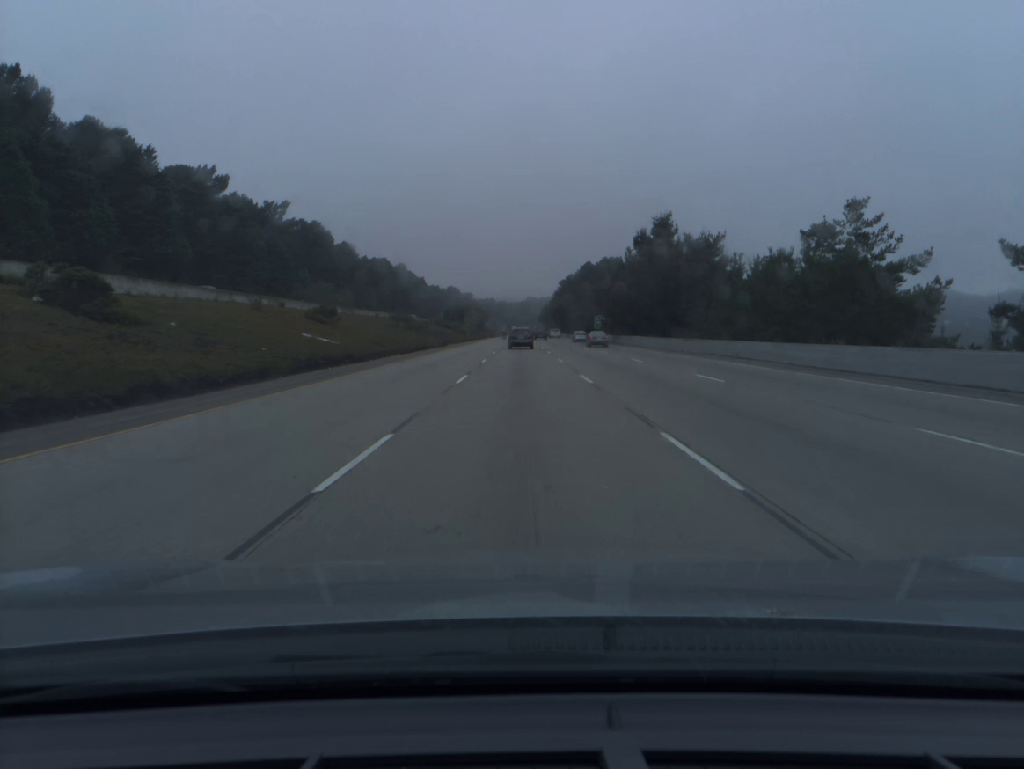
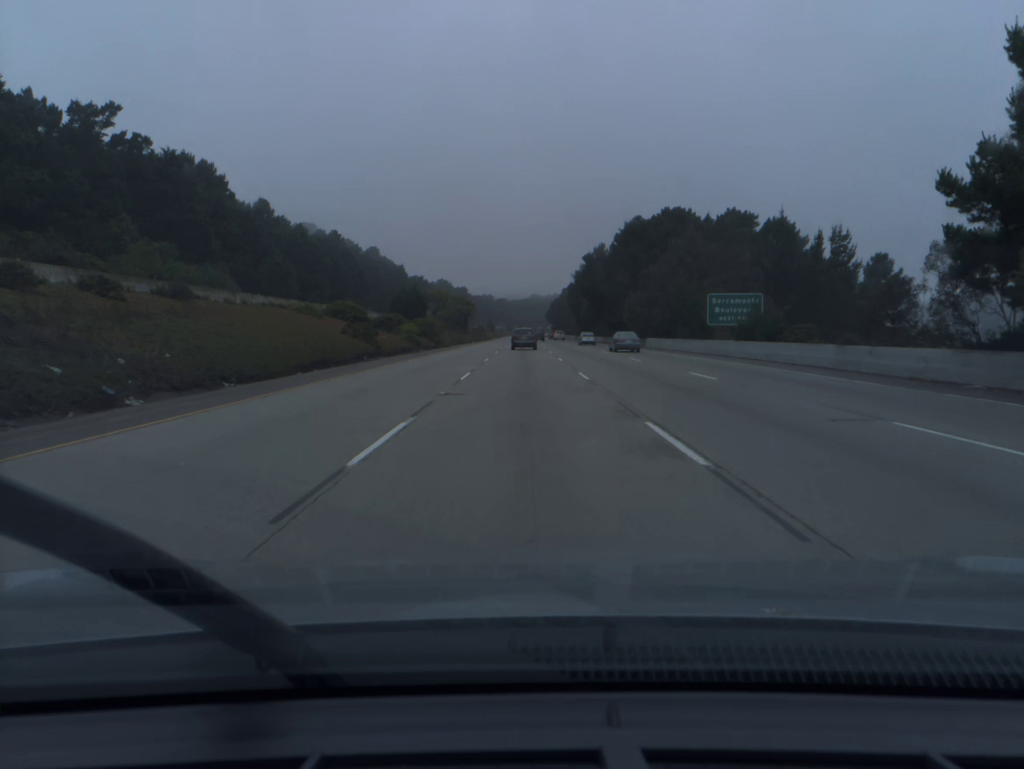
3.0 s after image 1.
(-0.1, +86.3) m; 0°
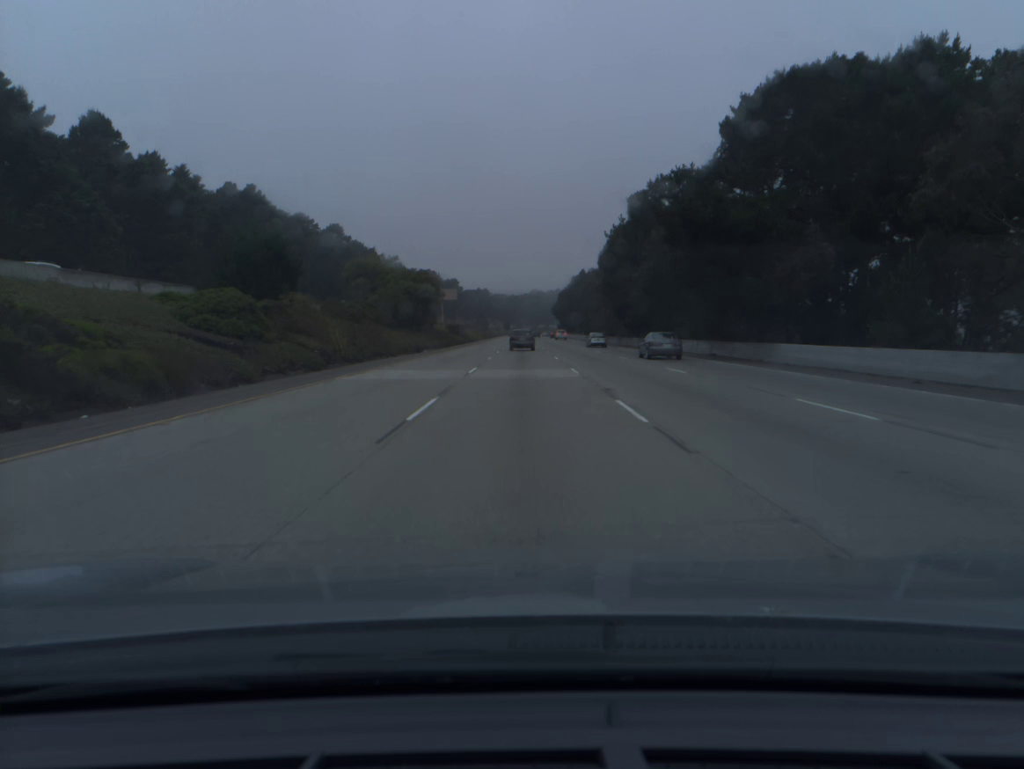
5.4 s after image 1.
(+0.1, +68.8) m; 0°
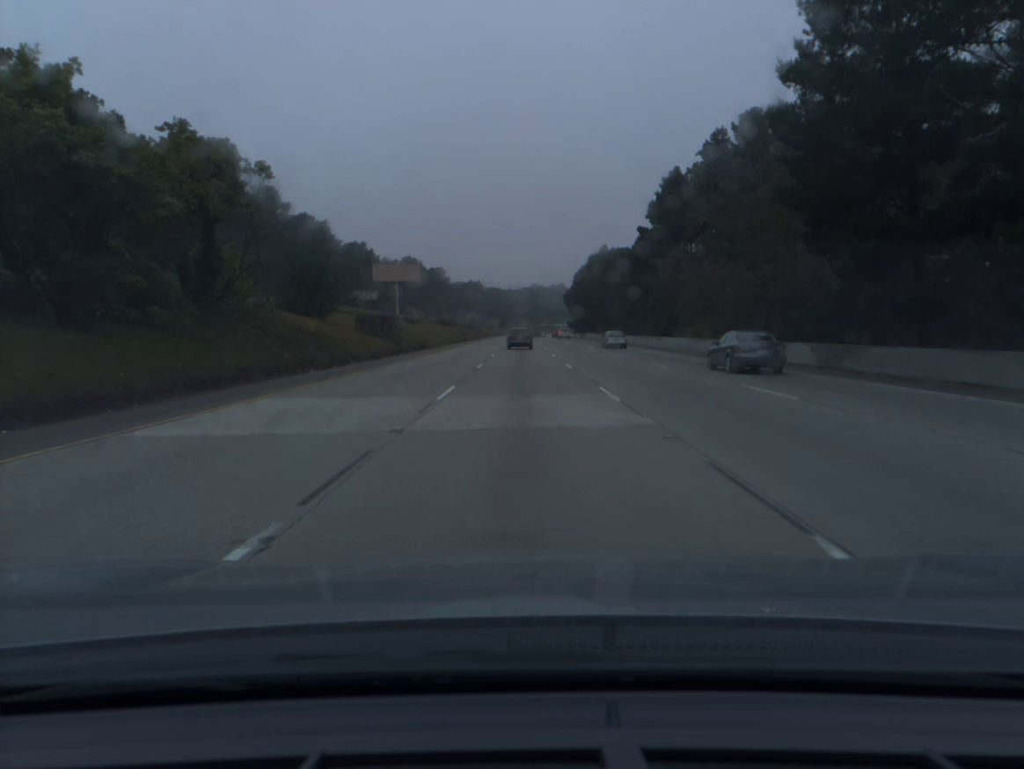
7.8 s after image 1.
(0.0, +69.2) m; 0°
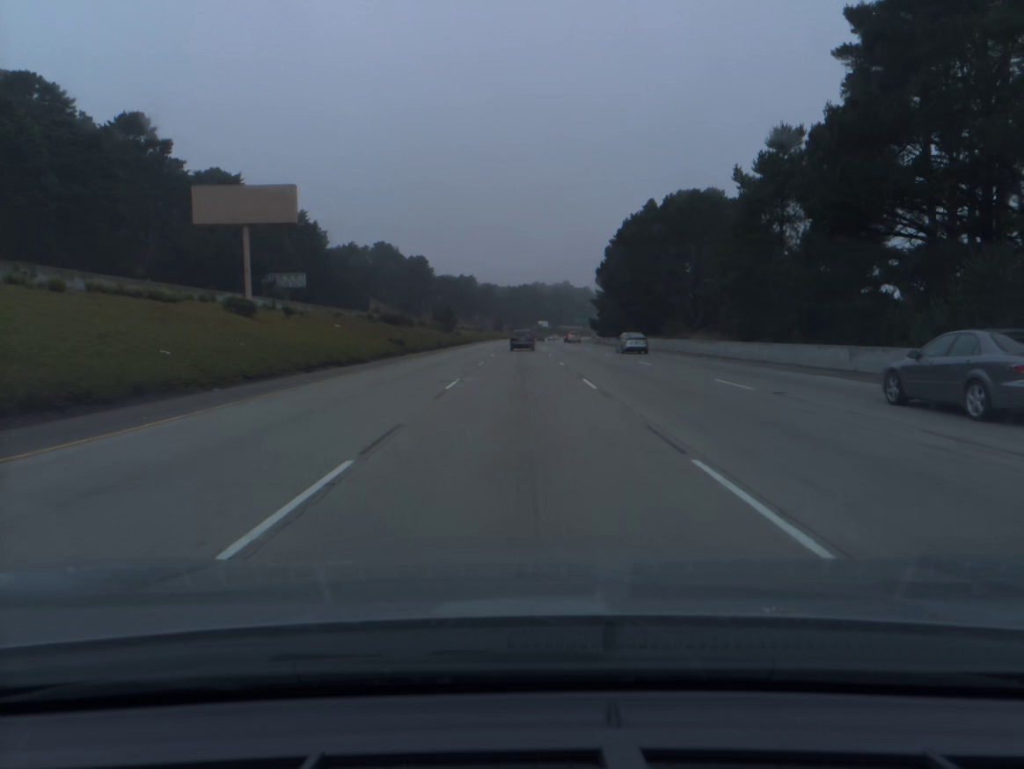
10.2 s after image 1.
(-0.1, +69.8) m; 0°
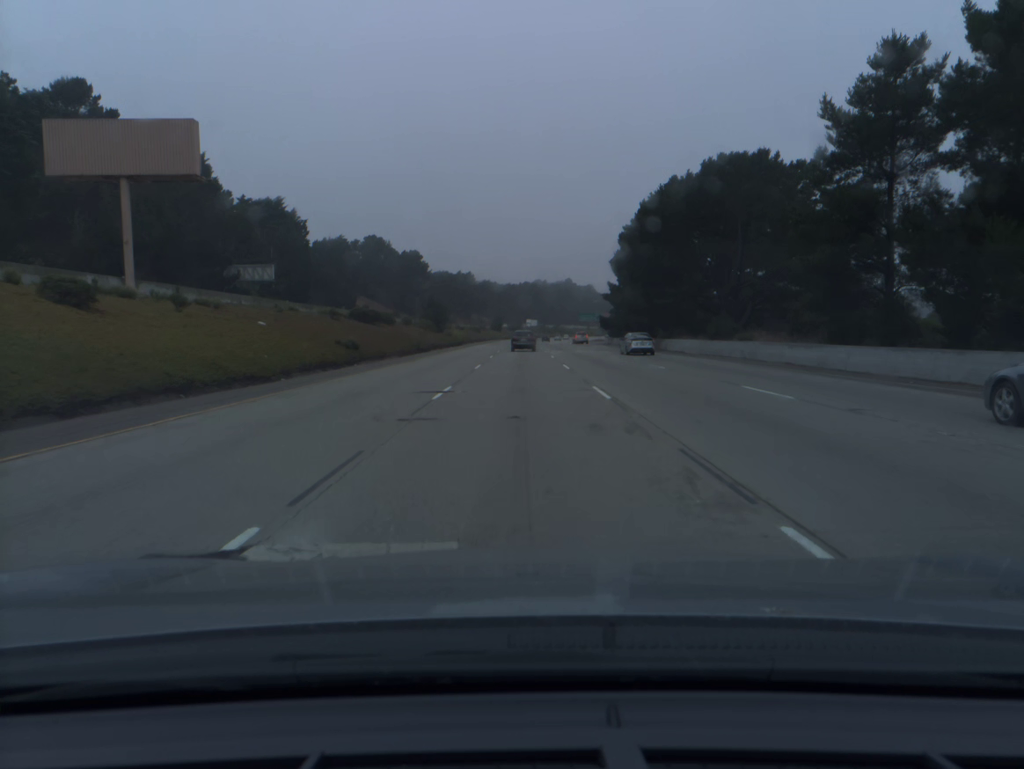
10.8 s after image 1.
(0.0, +17.5) m; 0°
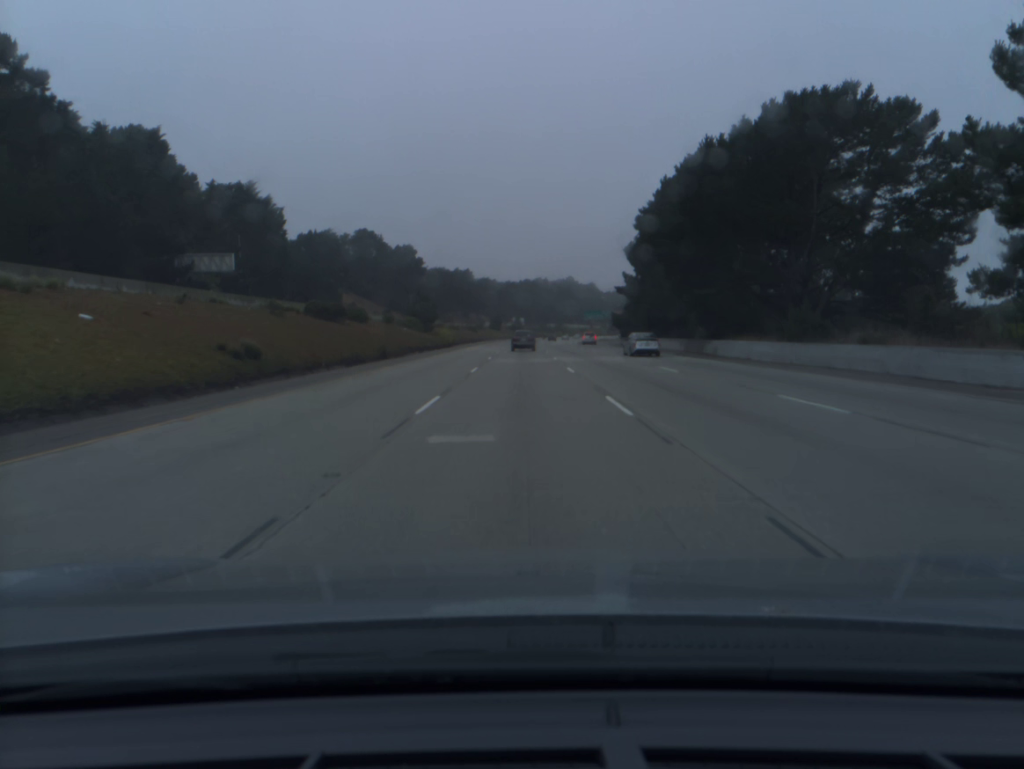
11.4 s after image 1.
(0.0, +17.5) m; 0°
